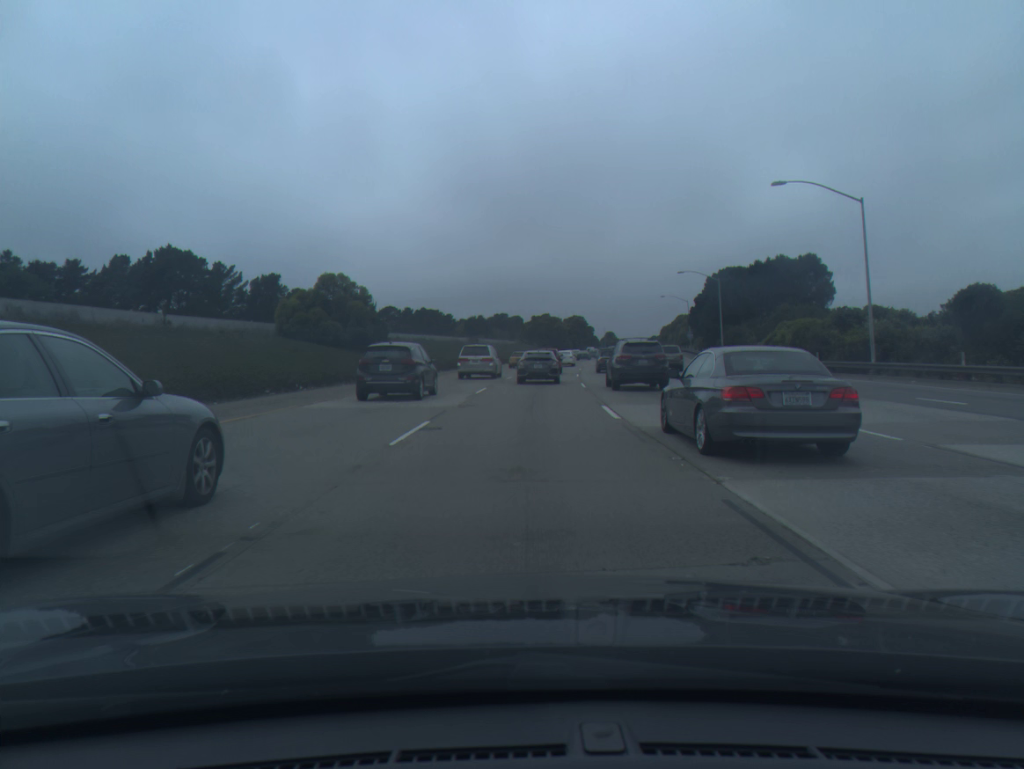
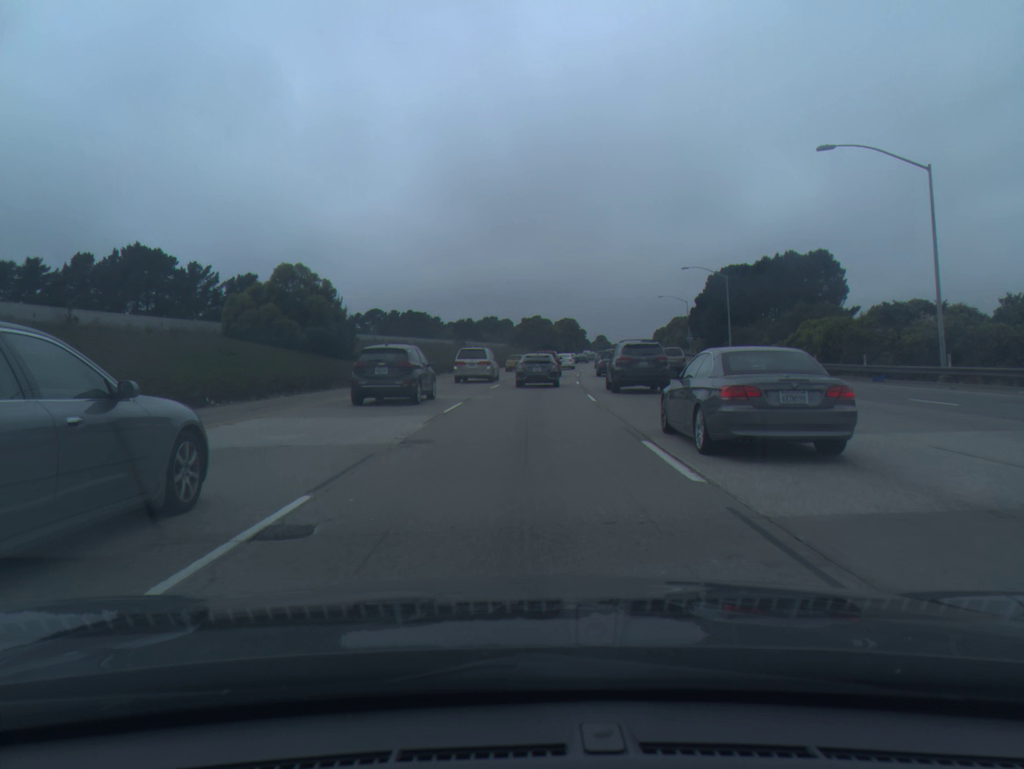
(+0.1, +7.6) m; +1°
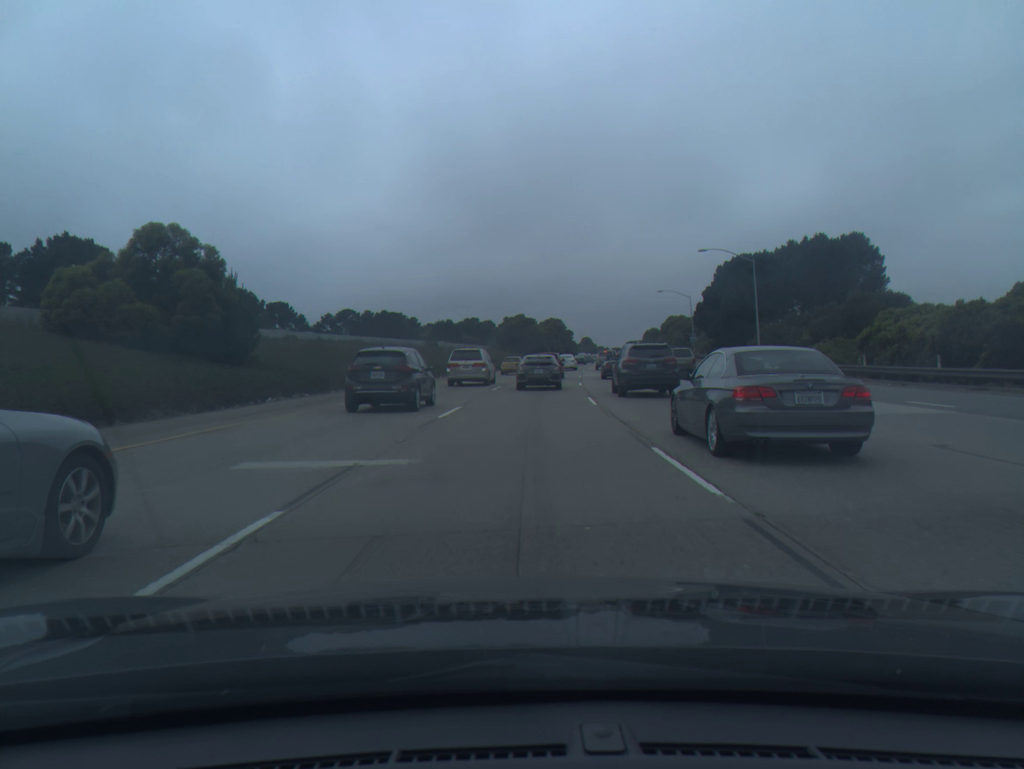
(+0.2, +15.2) m; +1°
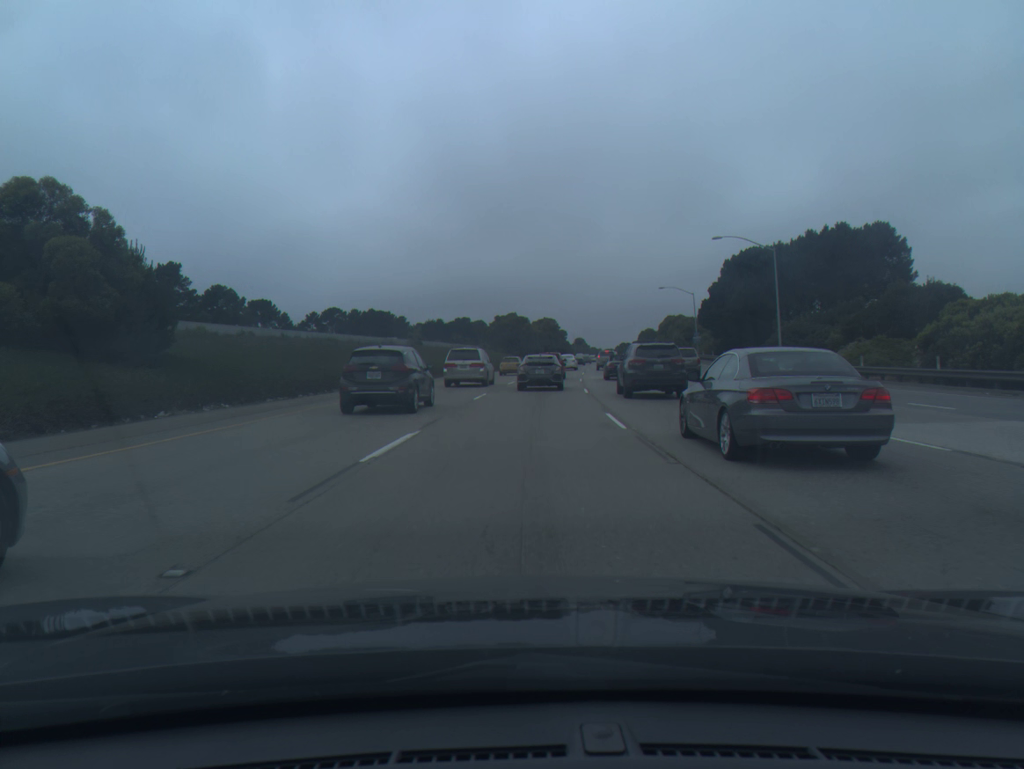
(0.0, +7.5) m; +1°
